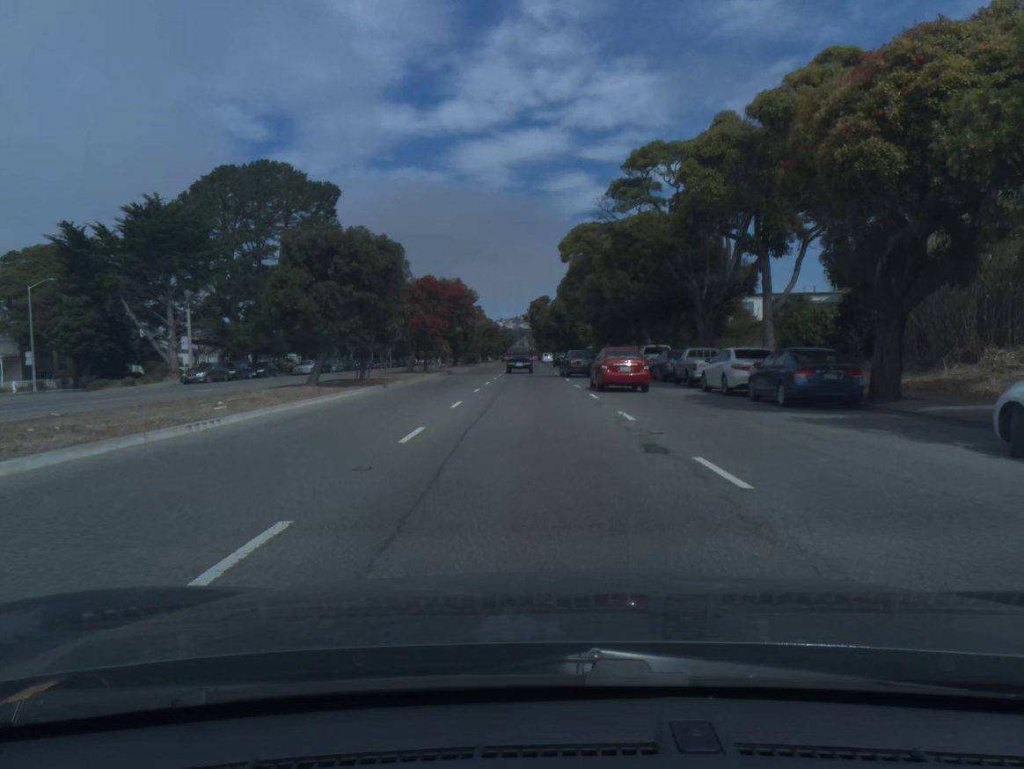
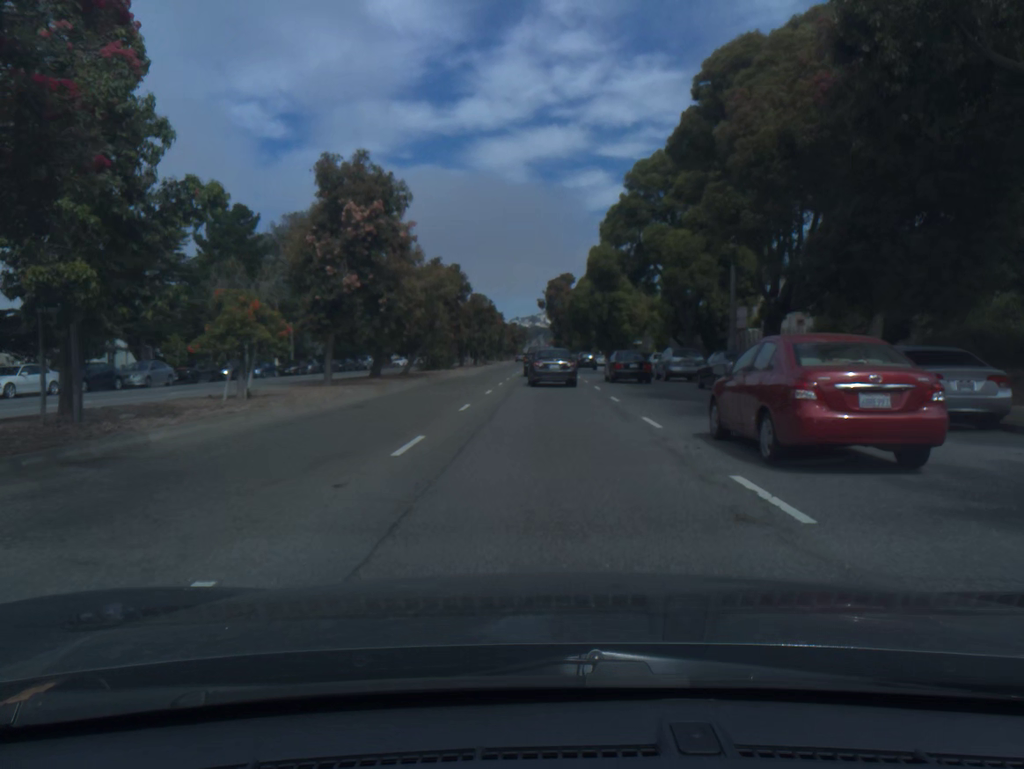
(-0.7, +46.0) m; -1°
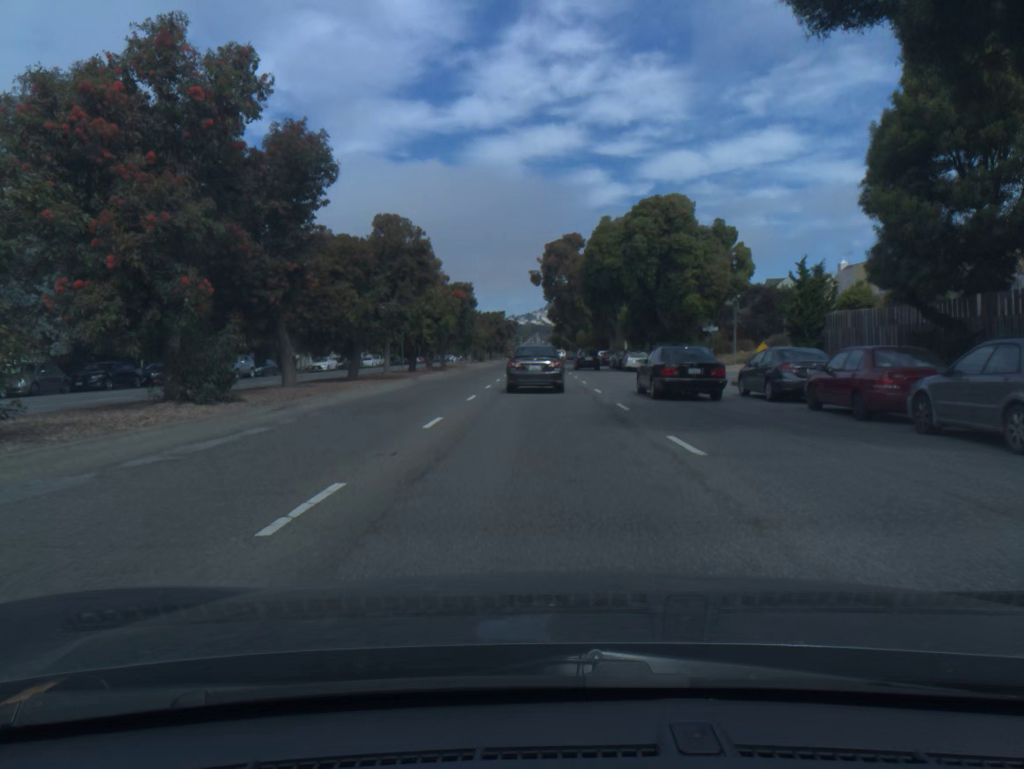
(+0.1, +40.6) m; 0°
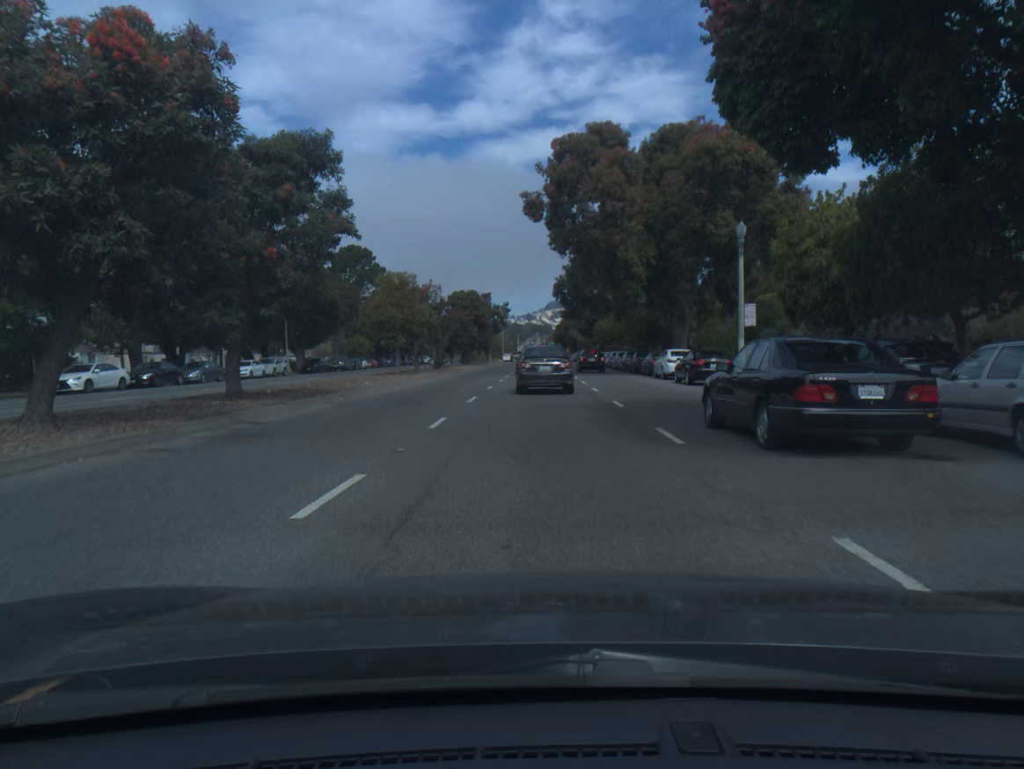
(-0.1, +43.3) m; 0°
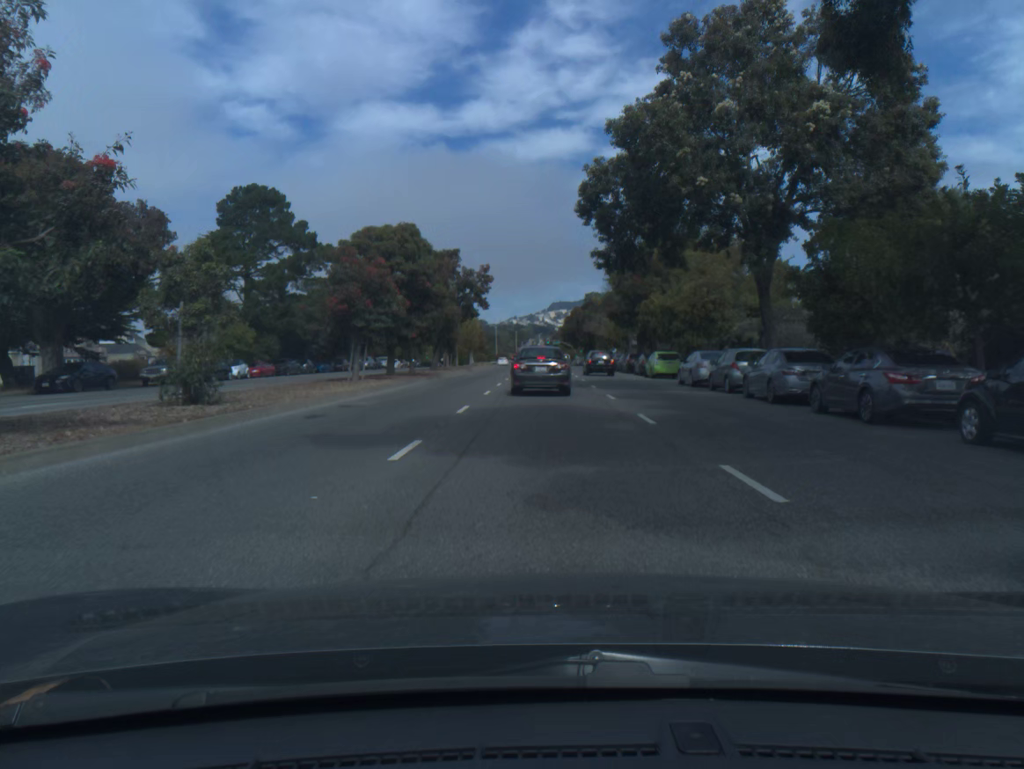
(-0.2, +40.5) m; 0°
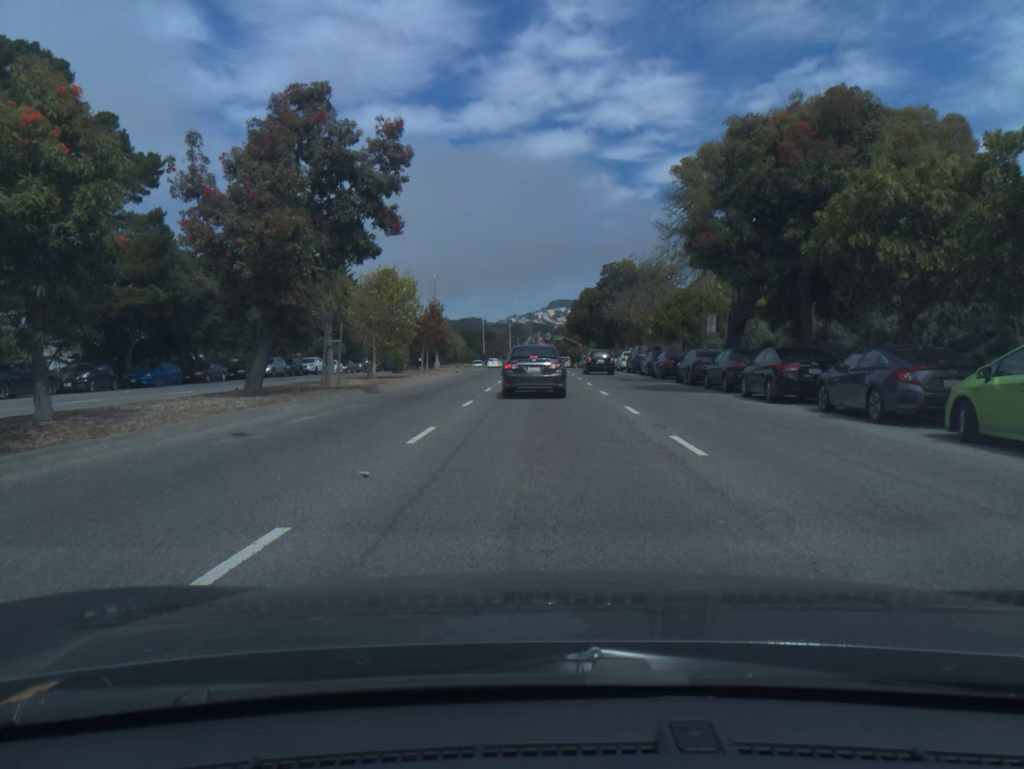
(0.0, +34.7) m; 0°
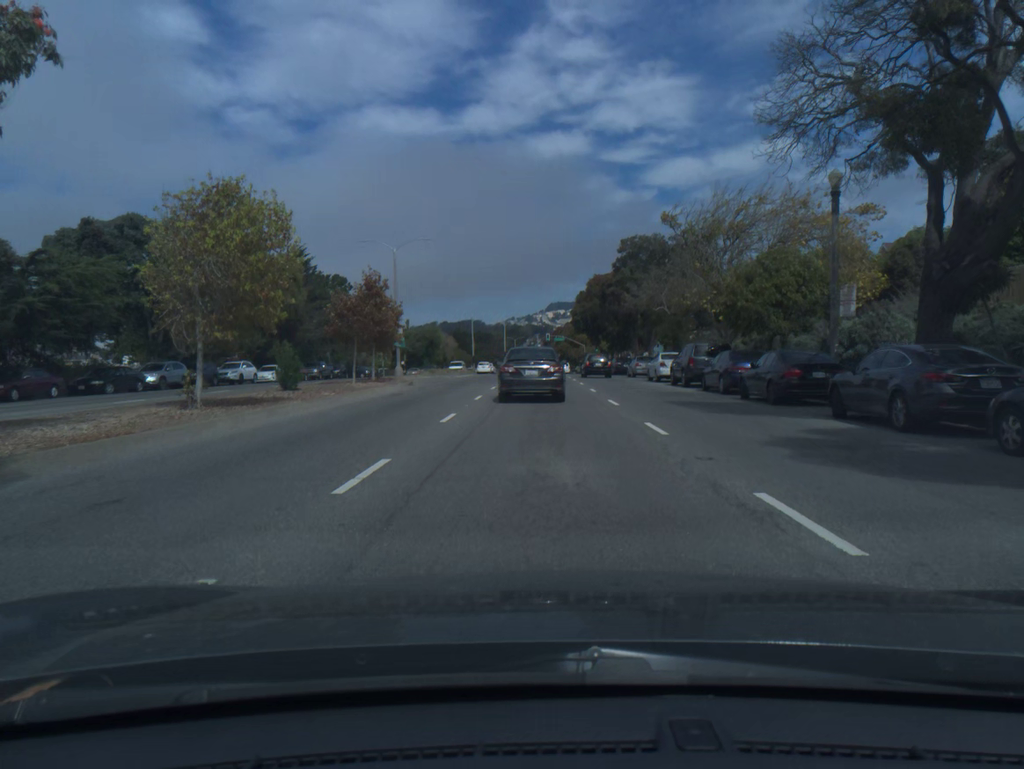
(0.0, +18.4) m; 0°
